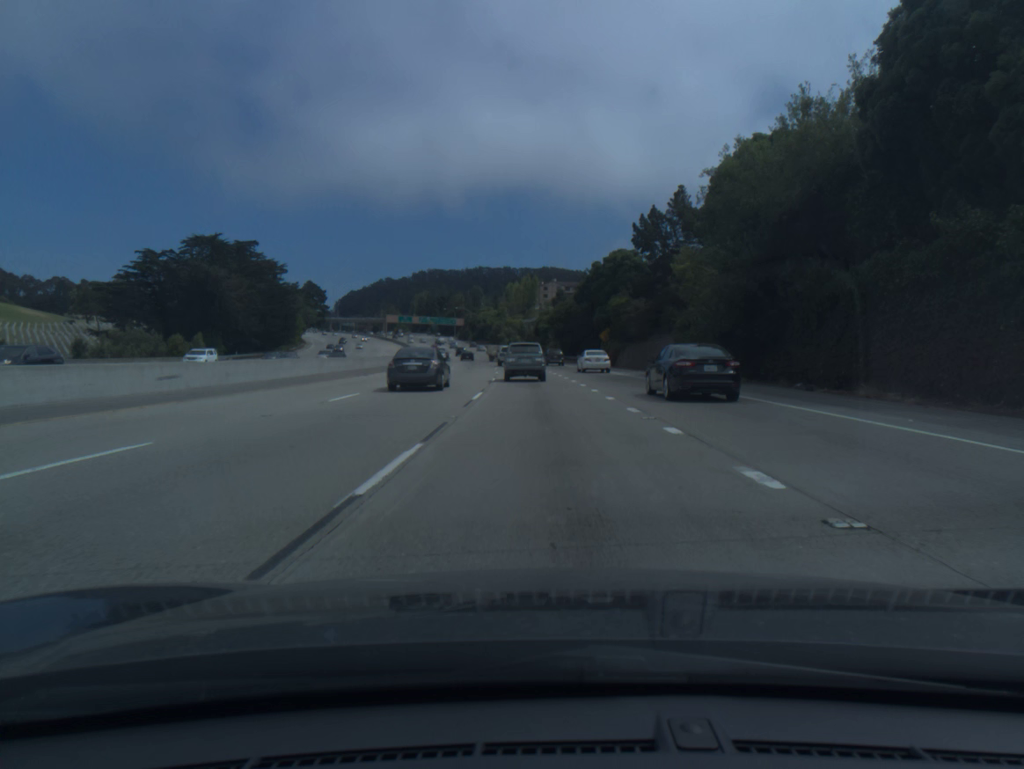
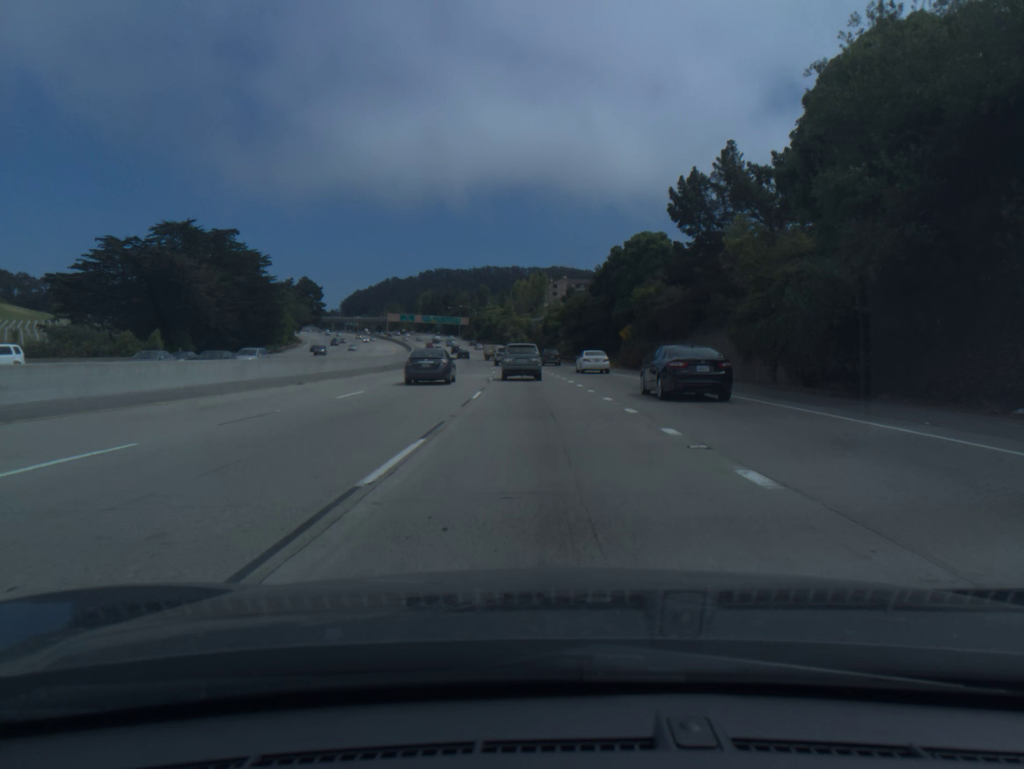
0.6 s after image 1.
(-0.1, +13.6) m; -1°
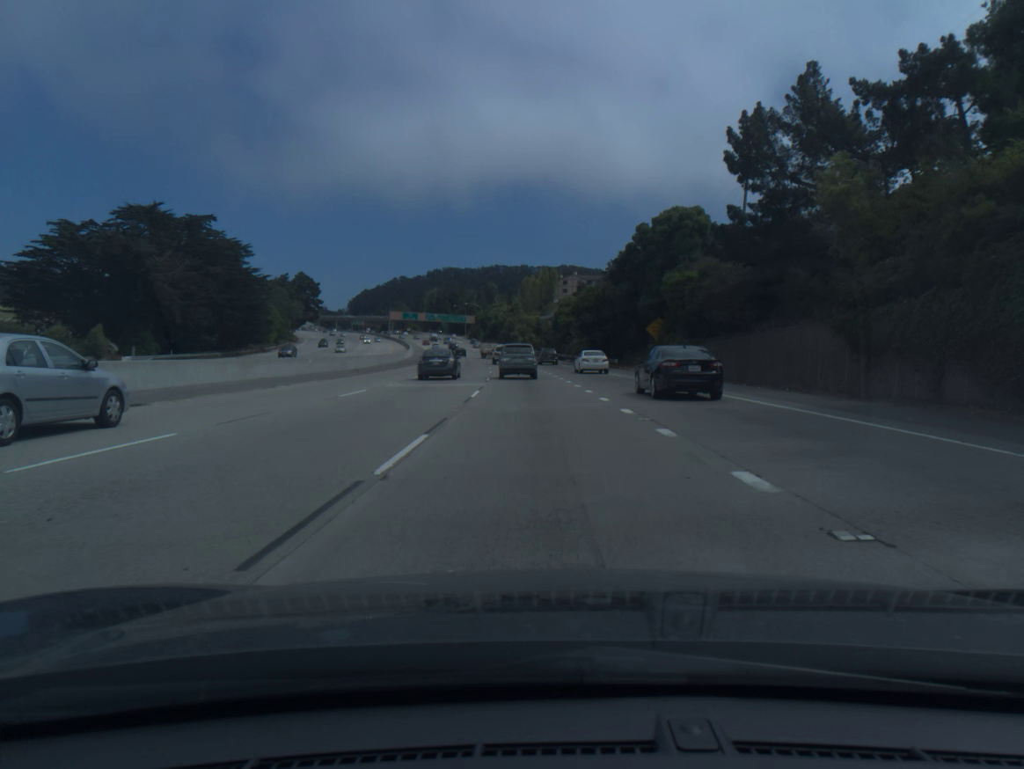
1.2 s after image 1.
(-0.1, +13.7) m; -1°
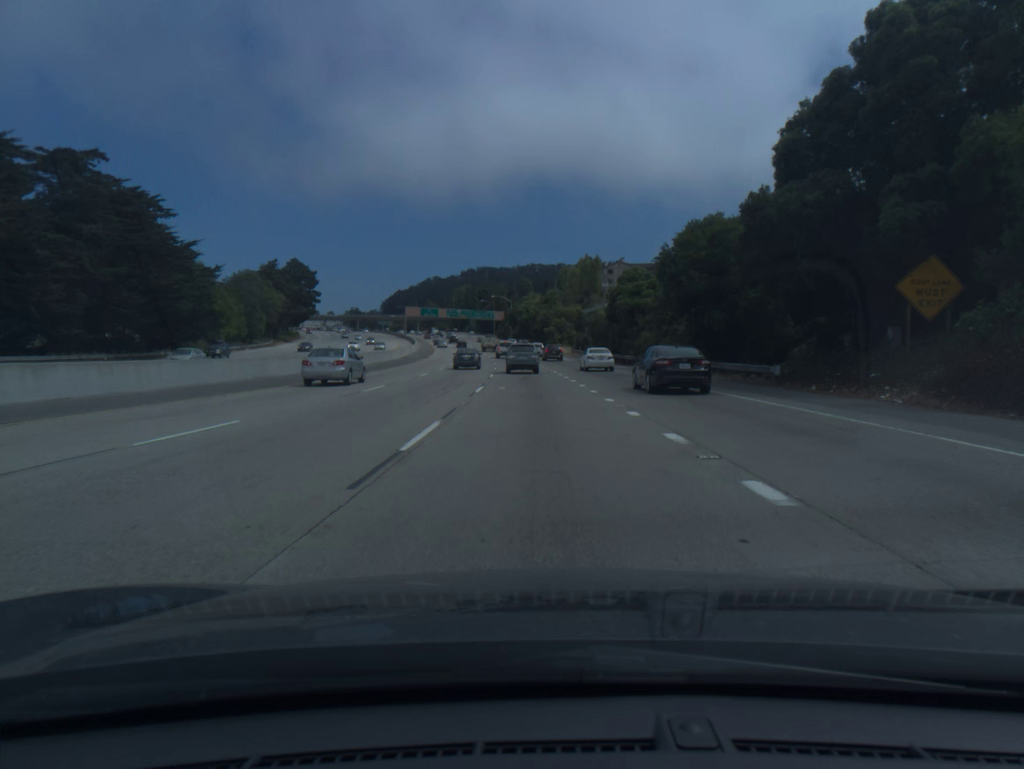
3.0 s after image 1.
(-0.9, +41.1) m; -3°
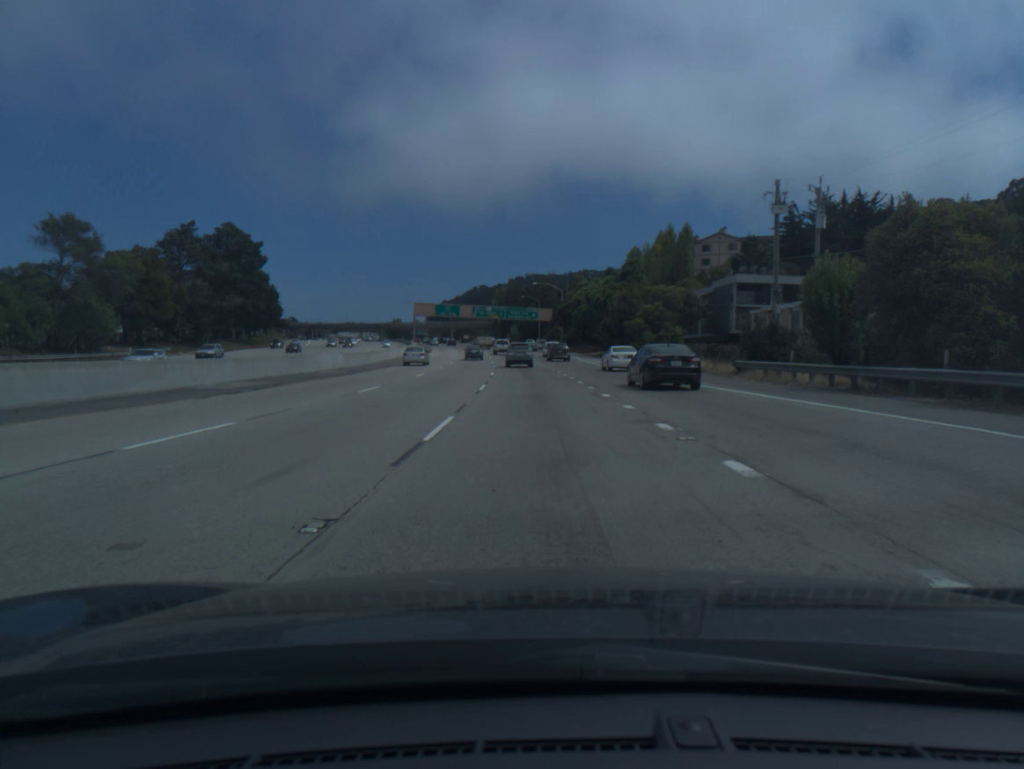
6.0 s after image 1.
(-2.4, +70.1) m; -4°
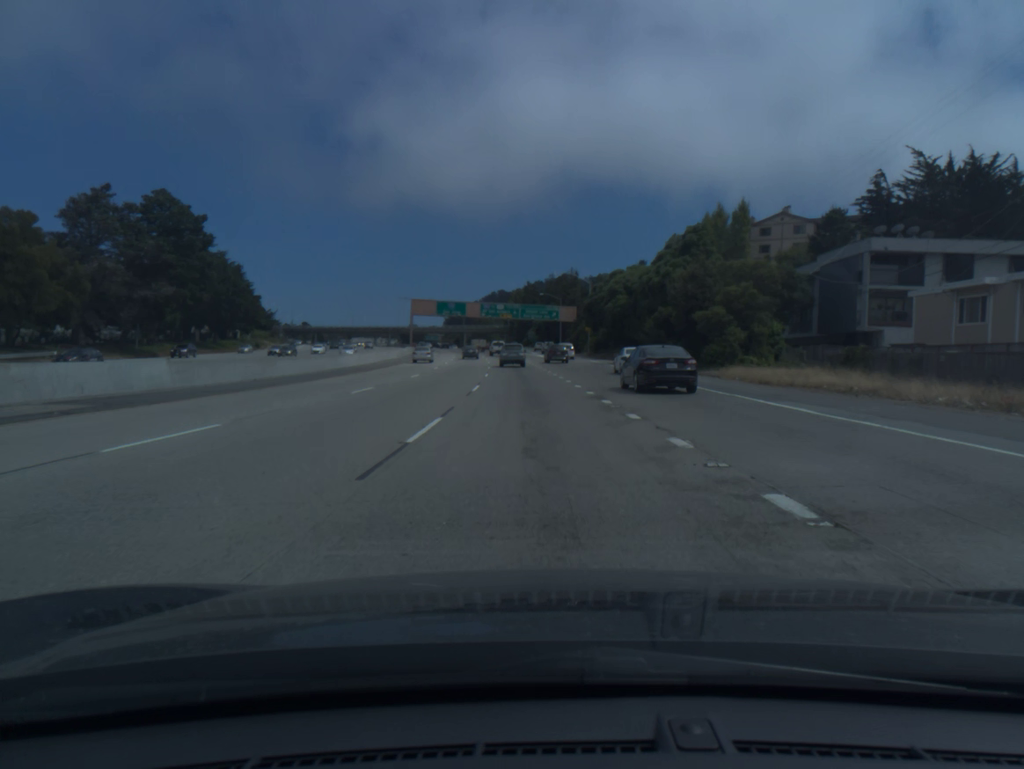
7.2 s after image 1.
(-0.3, +28.8) m; -1°
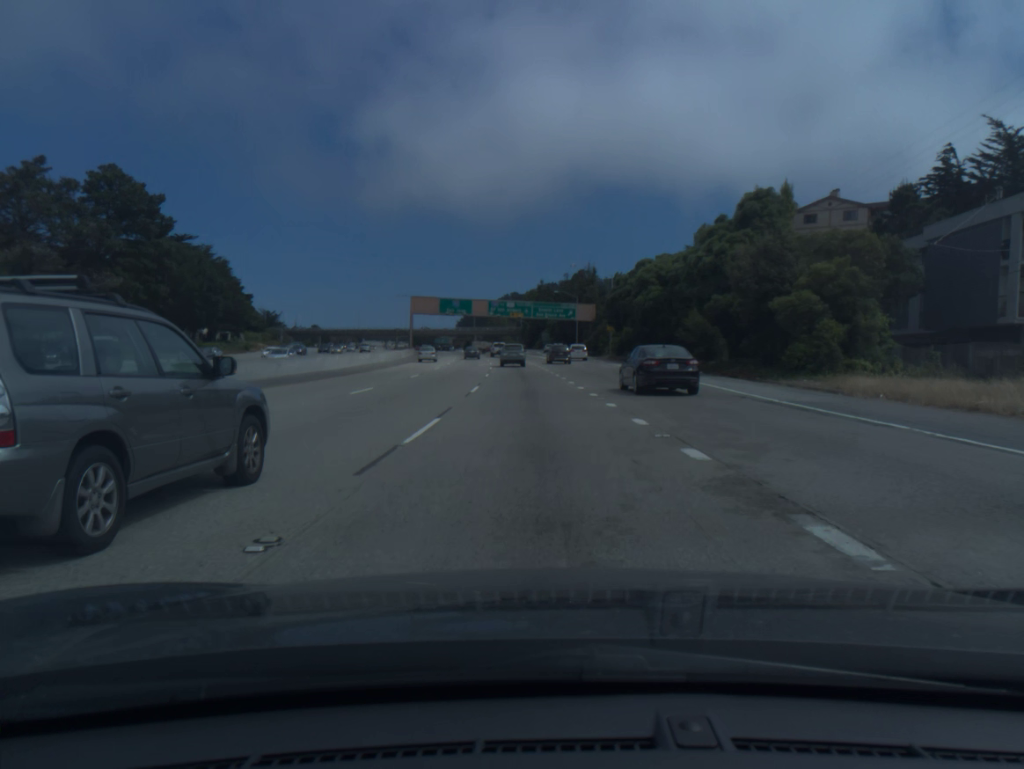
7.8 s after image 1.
(-0.1, +14.6) m; -1°
